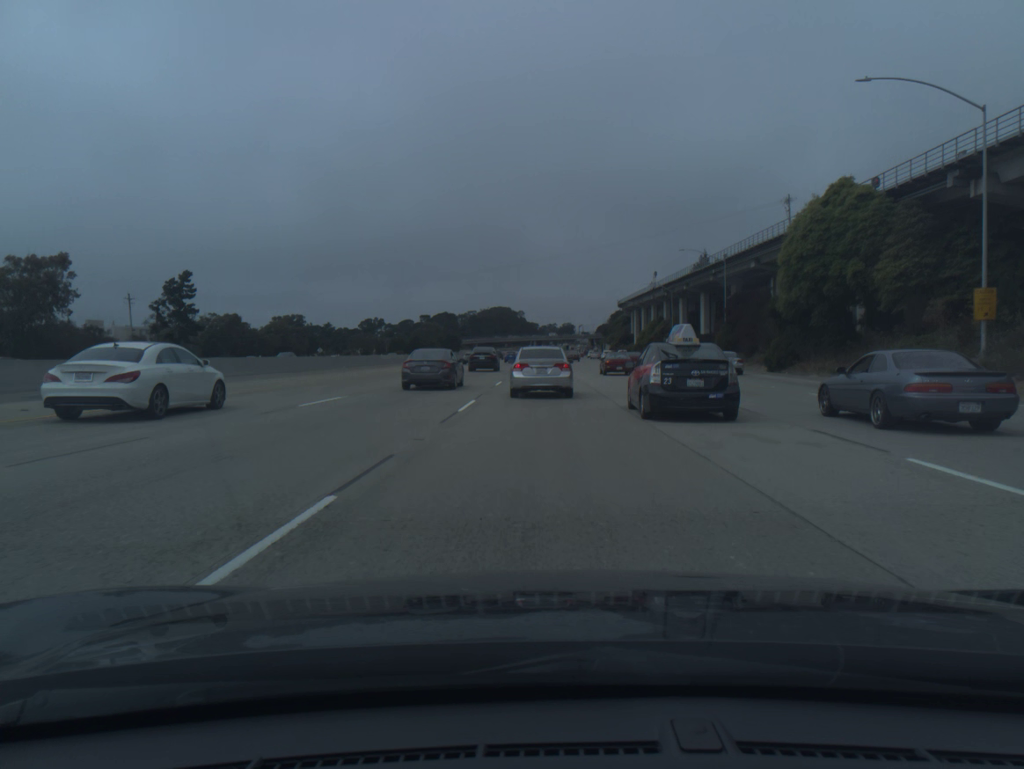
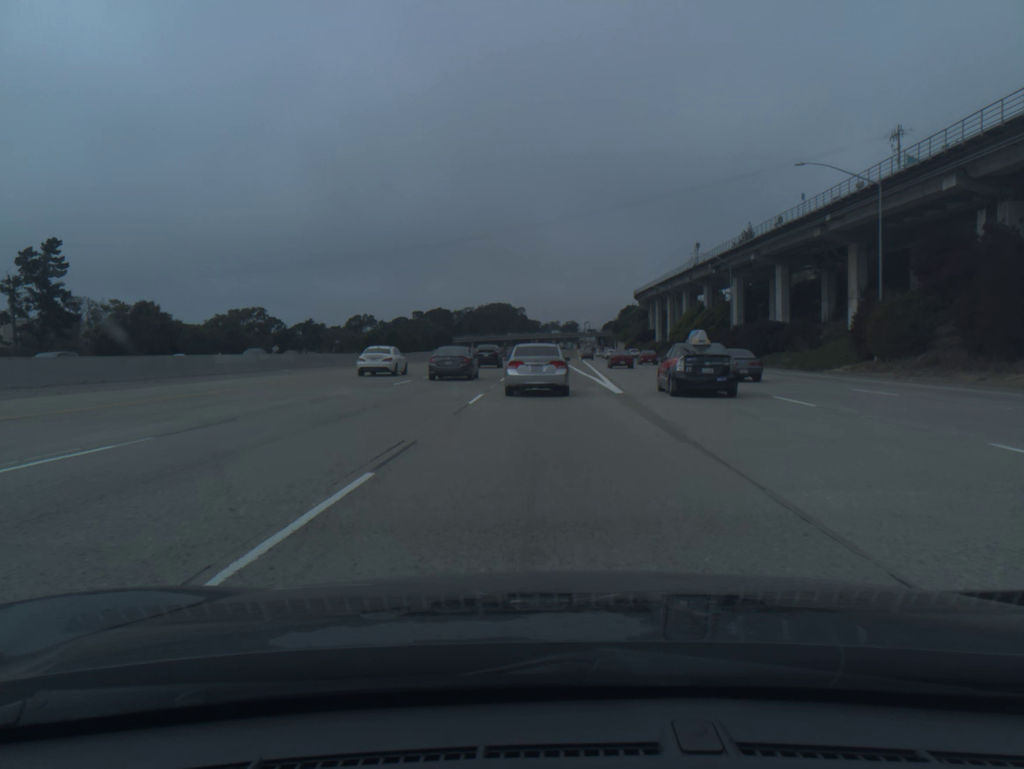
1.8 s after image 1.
(-0.1, +41.3) m; 0°
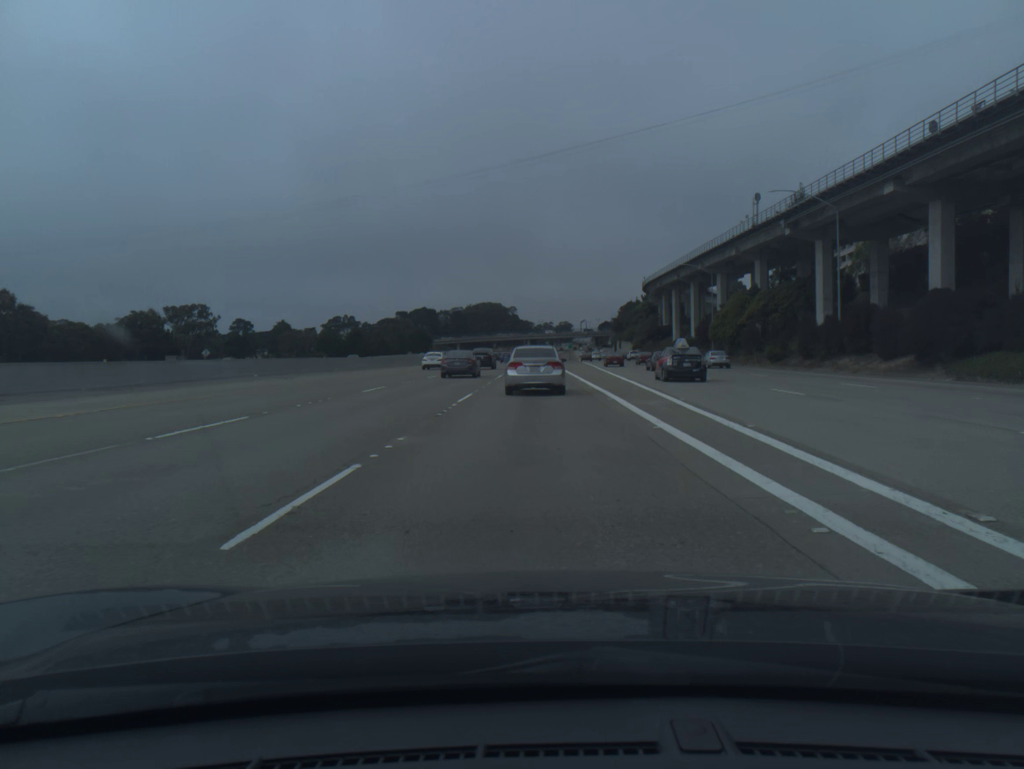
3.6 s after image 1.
(+0.2, +38.5) m; +1°
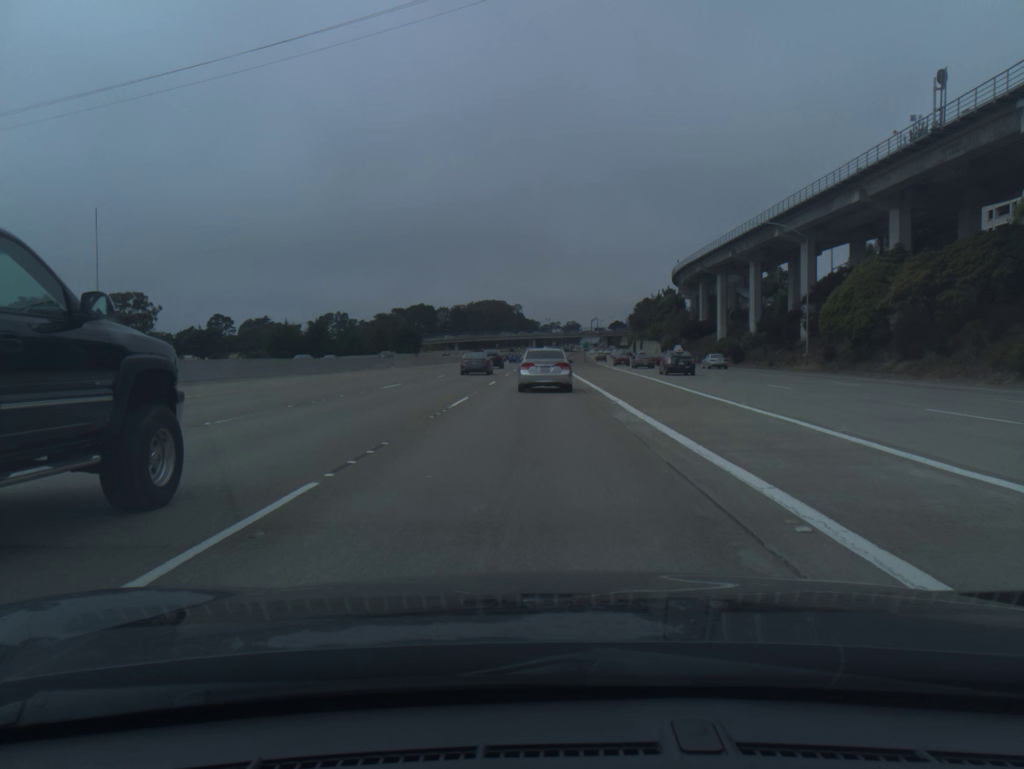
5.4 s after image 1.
(-0.2, +36.9) m; -1°
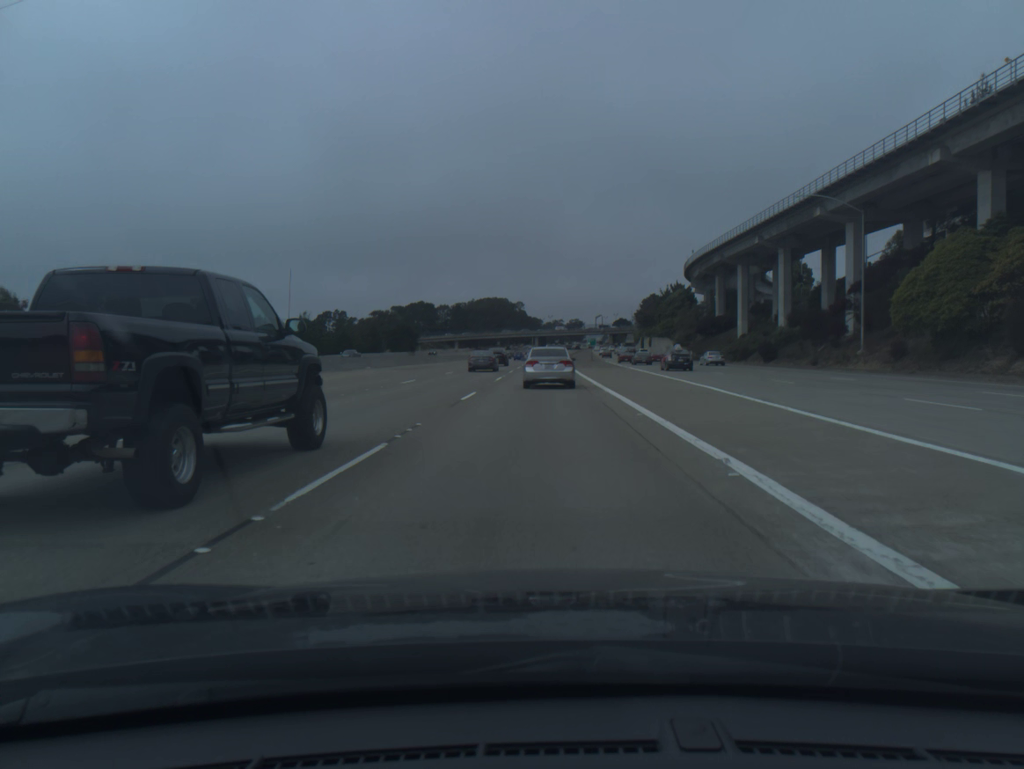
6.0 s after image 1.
(0.0, +12.1) m; 0°
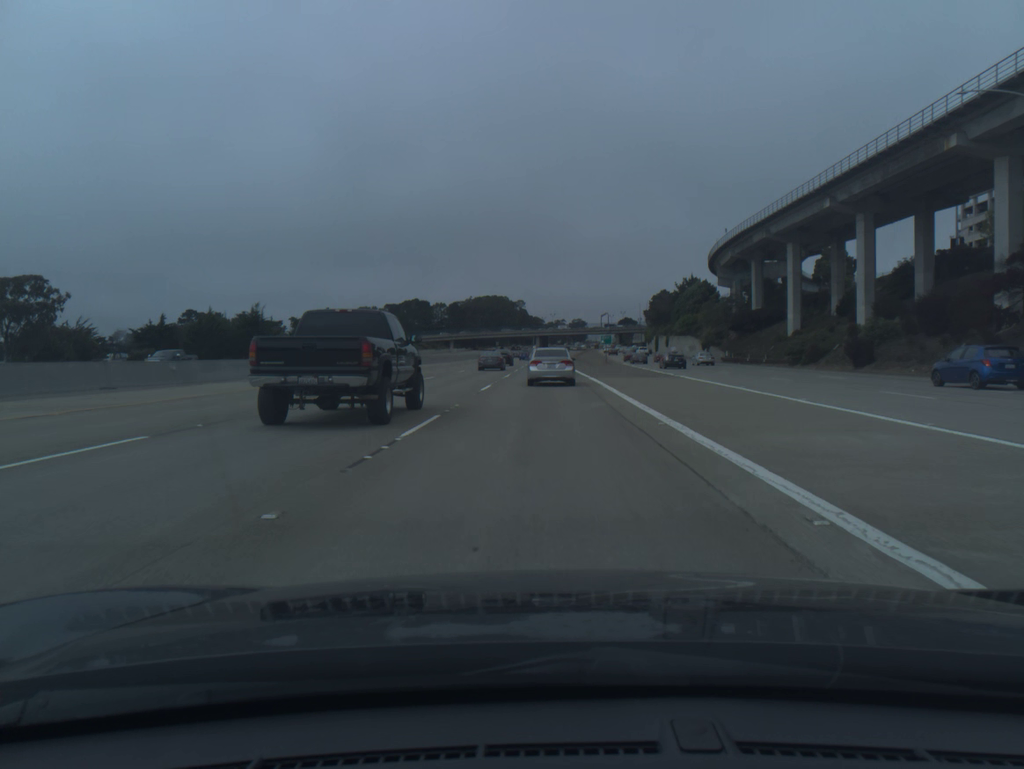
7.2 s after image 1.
(0.0, +24.0) m; 0°
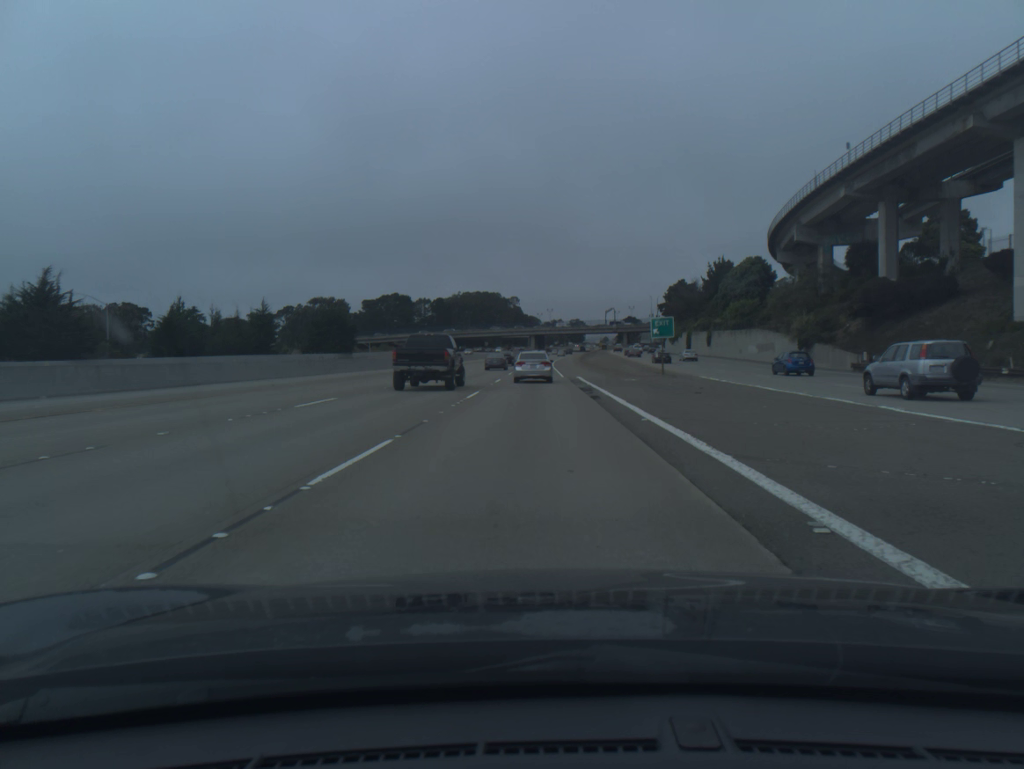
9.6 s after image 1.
(+0.2, +47.2) m; 0°
